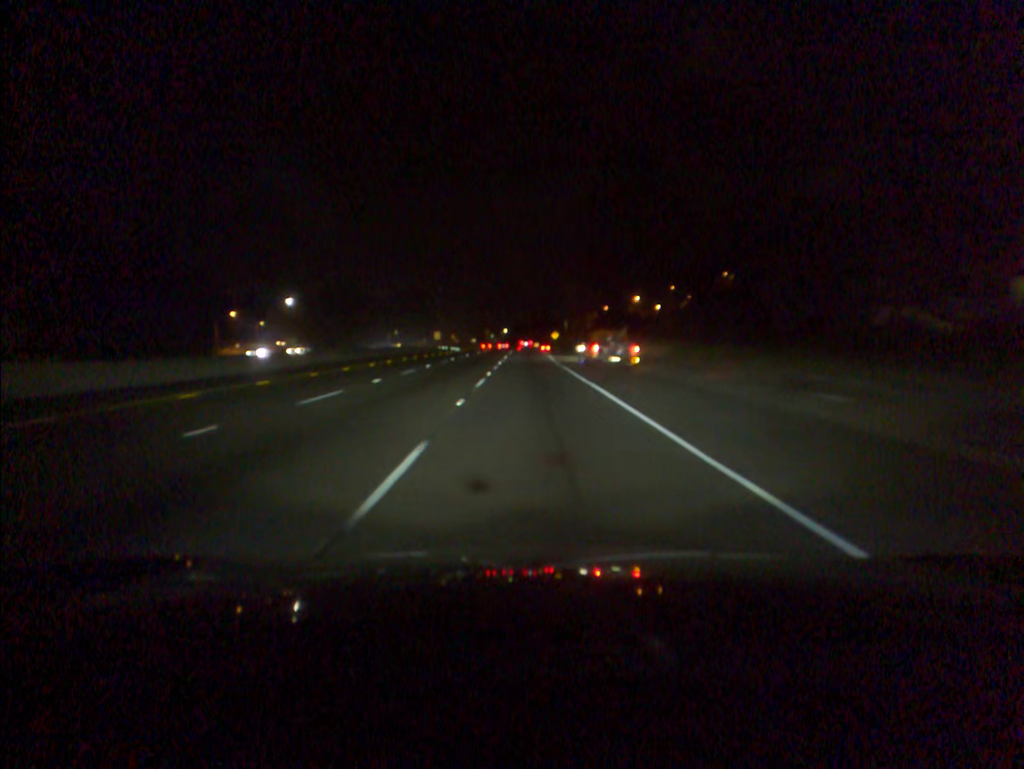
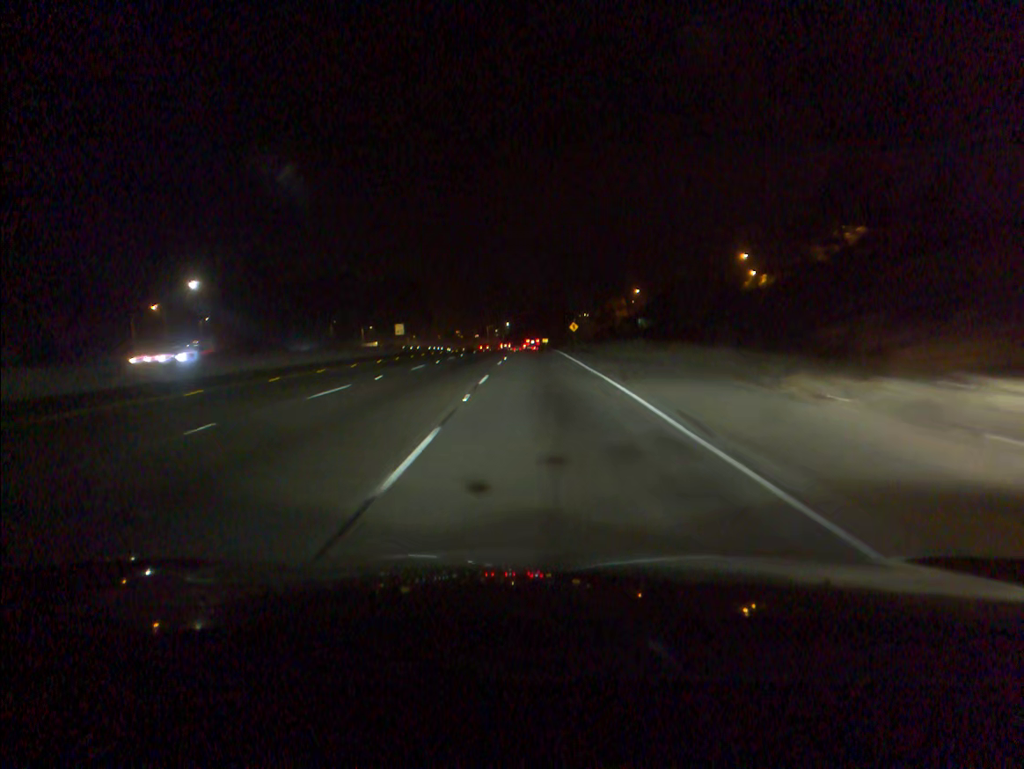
(-0.2, +43.9) m; 0°
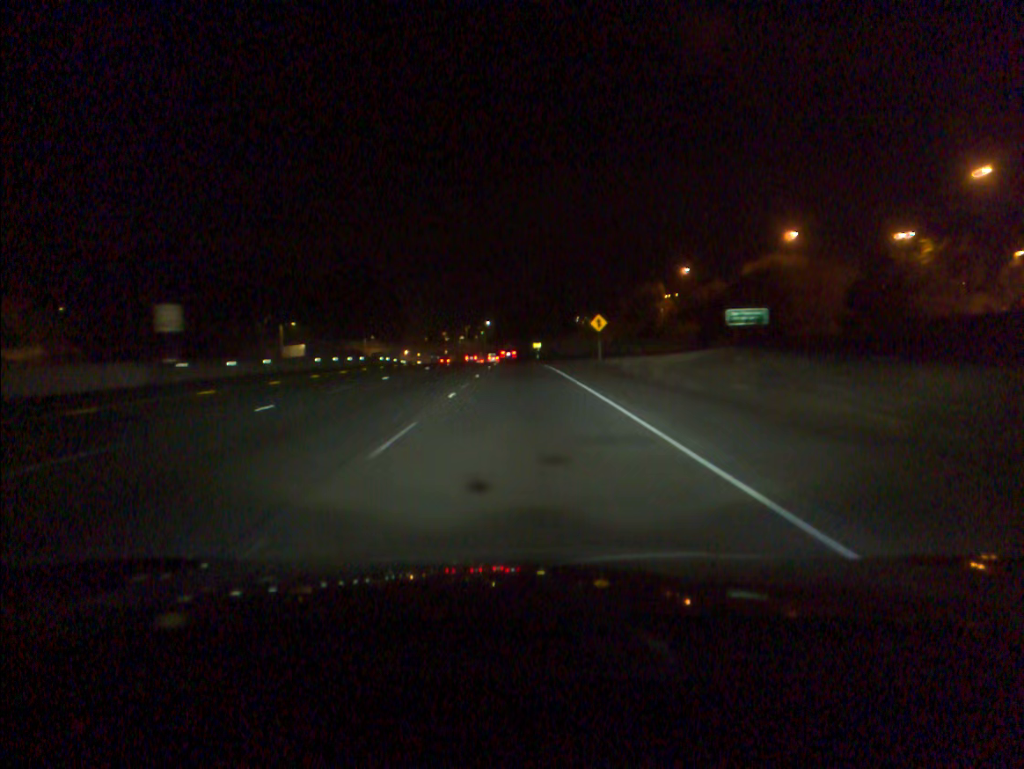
(+0.5, +55.7) m; +1°
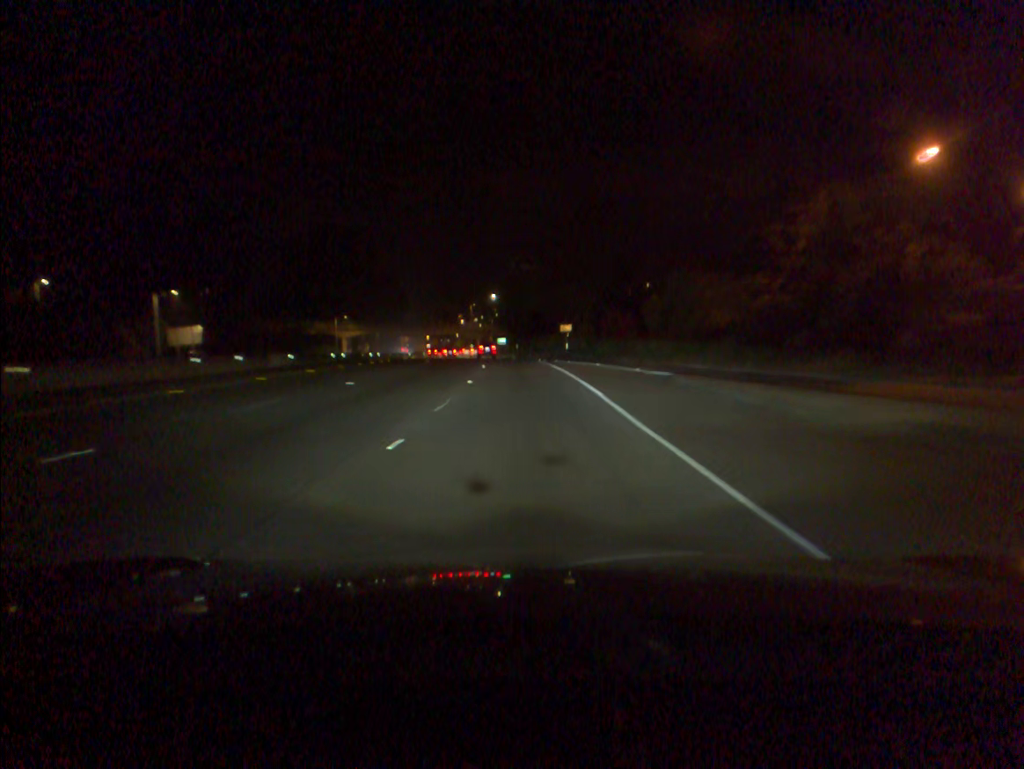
(-0.5, +53.2) m; -1°
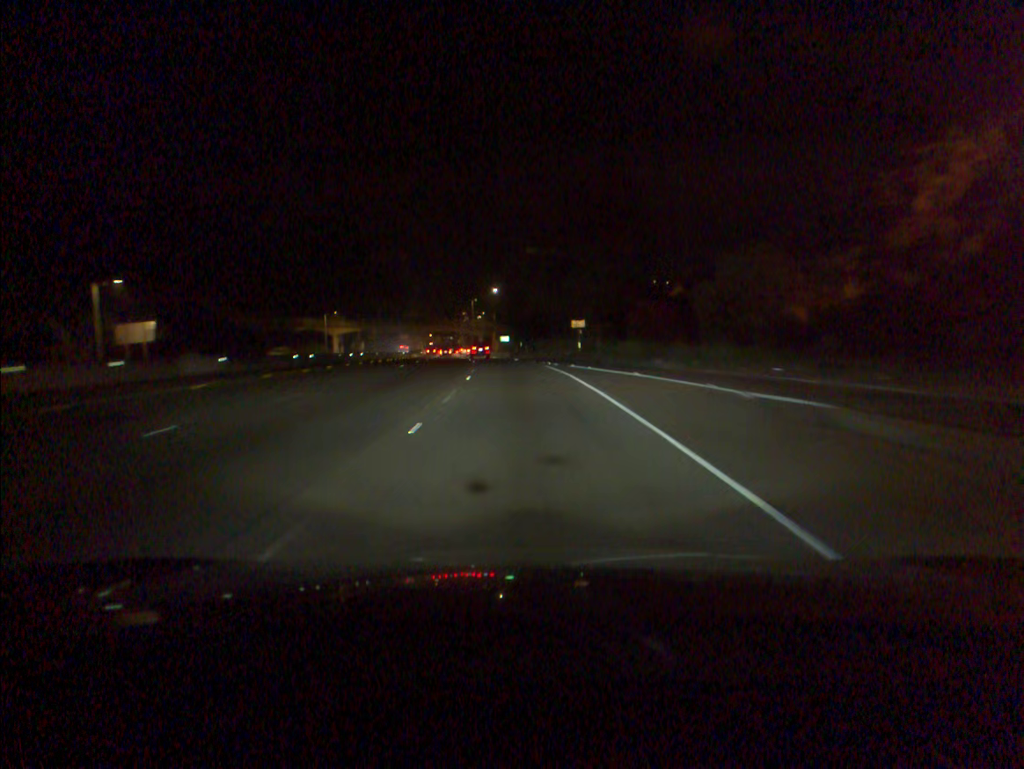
(0.0, +12.9) m; 0°
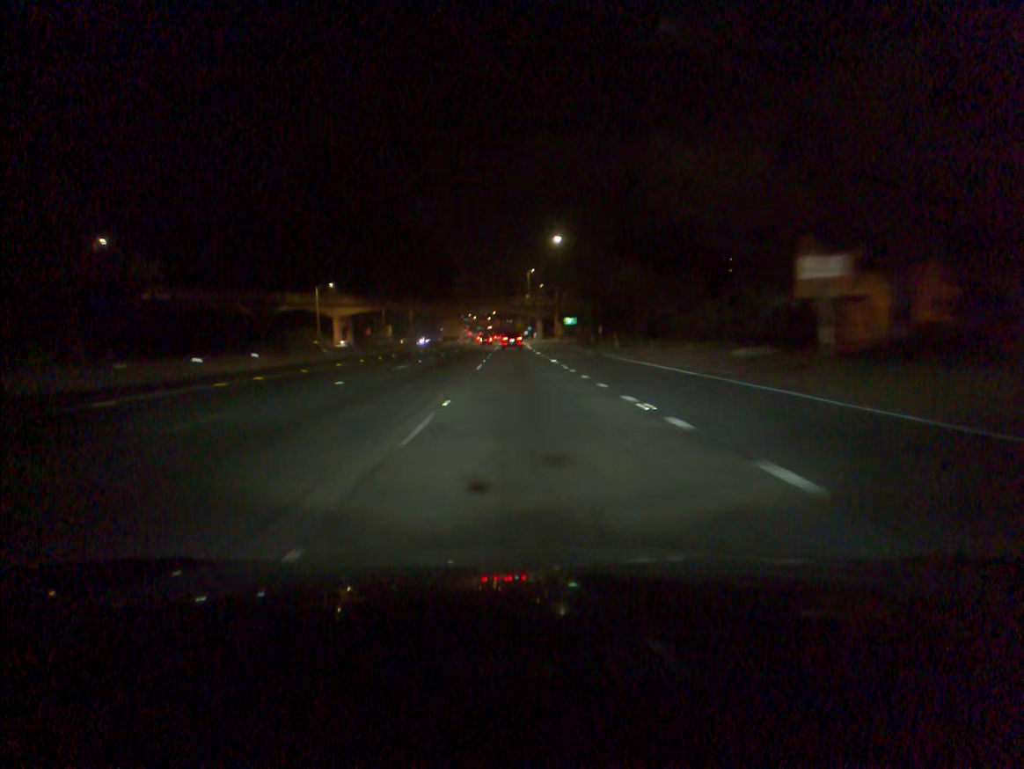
(-1.8, +50.7) m; -5°
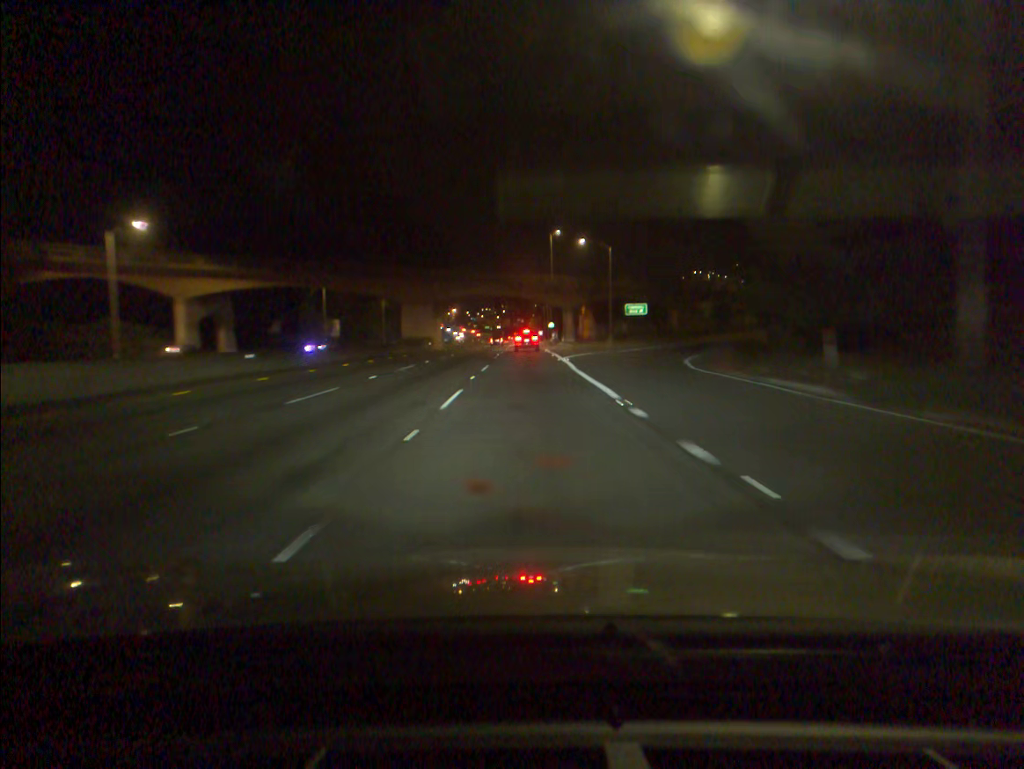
(-1.0, +61.6) m; -1°
